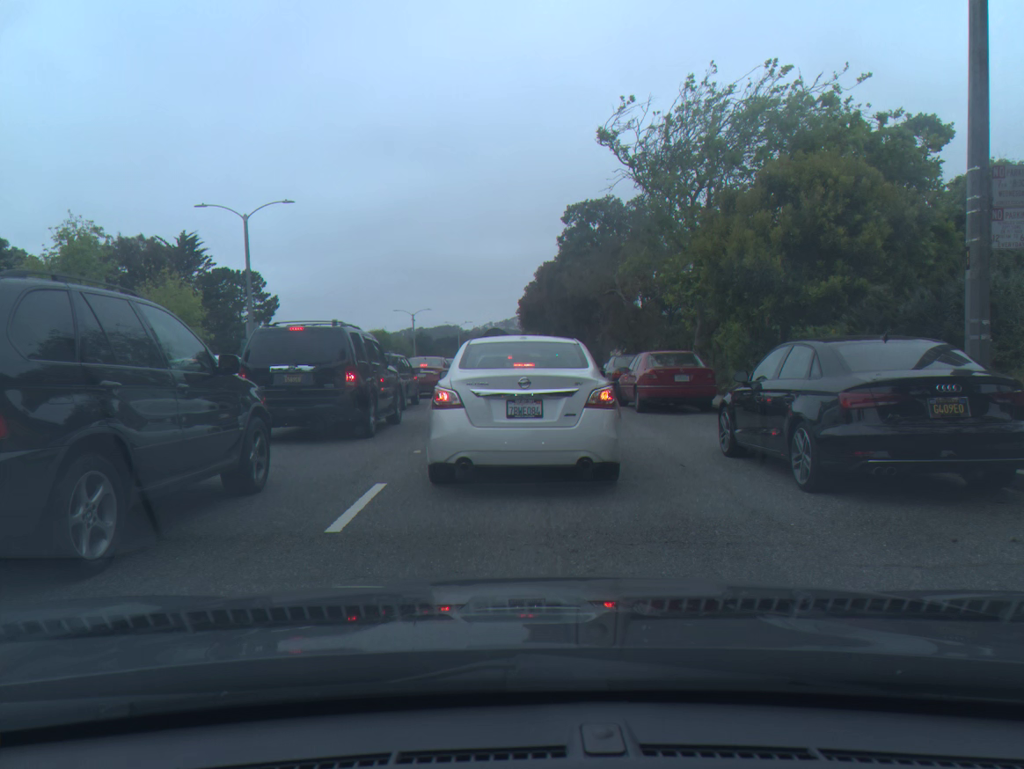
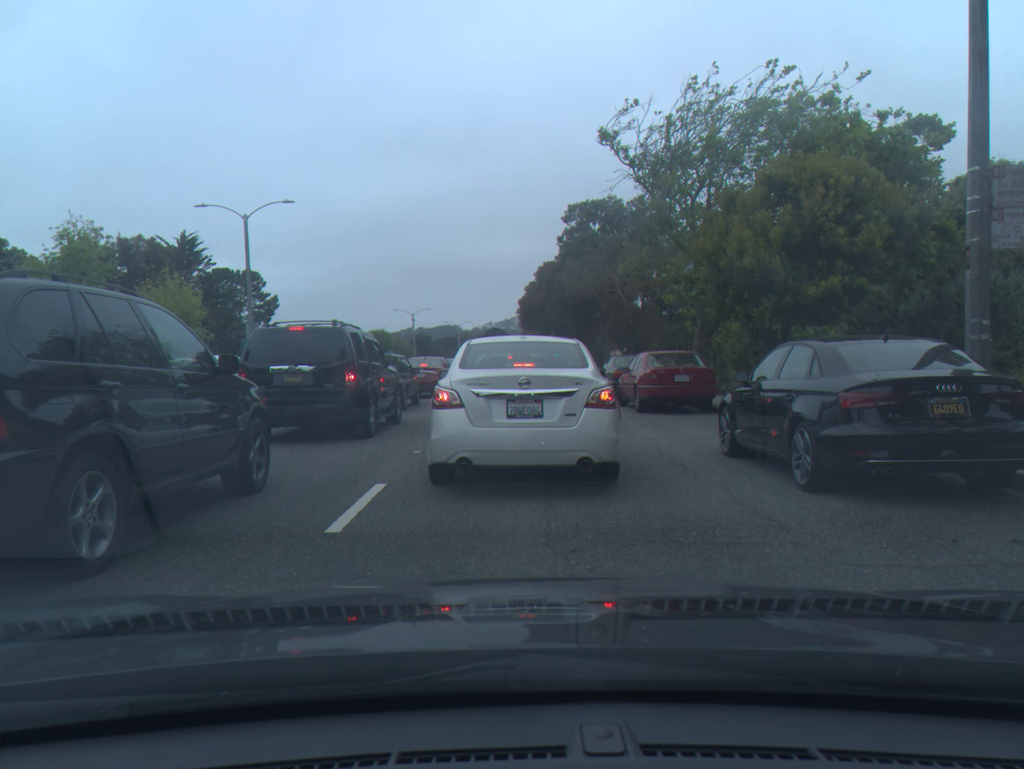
(0.0, 0.0) m; 0°
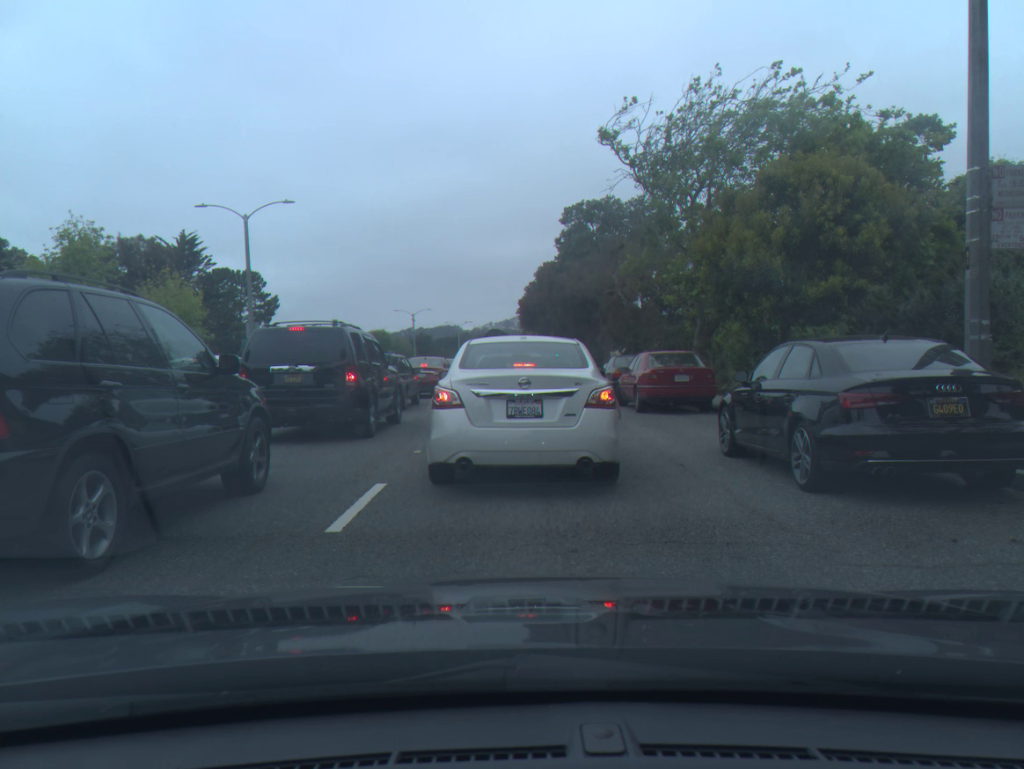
(0.0, 0.0) m; 0°
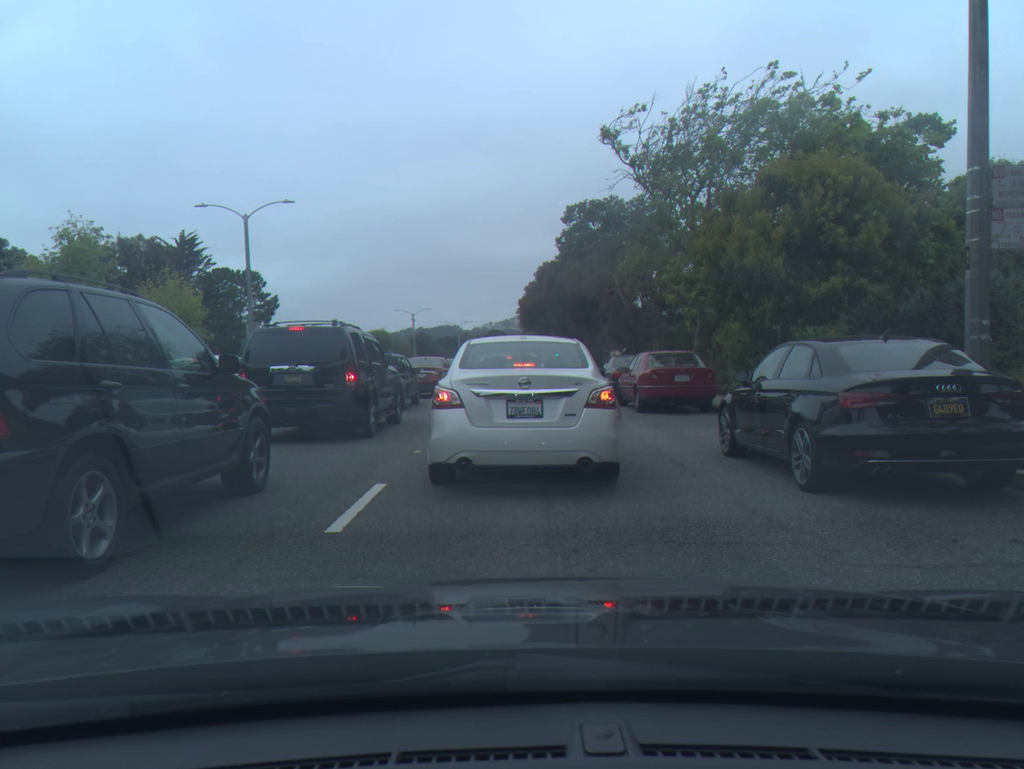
(0.0, 0.0) m; 0°
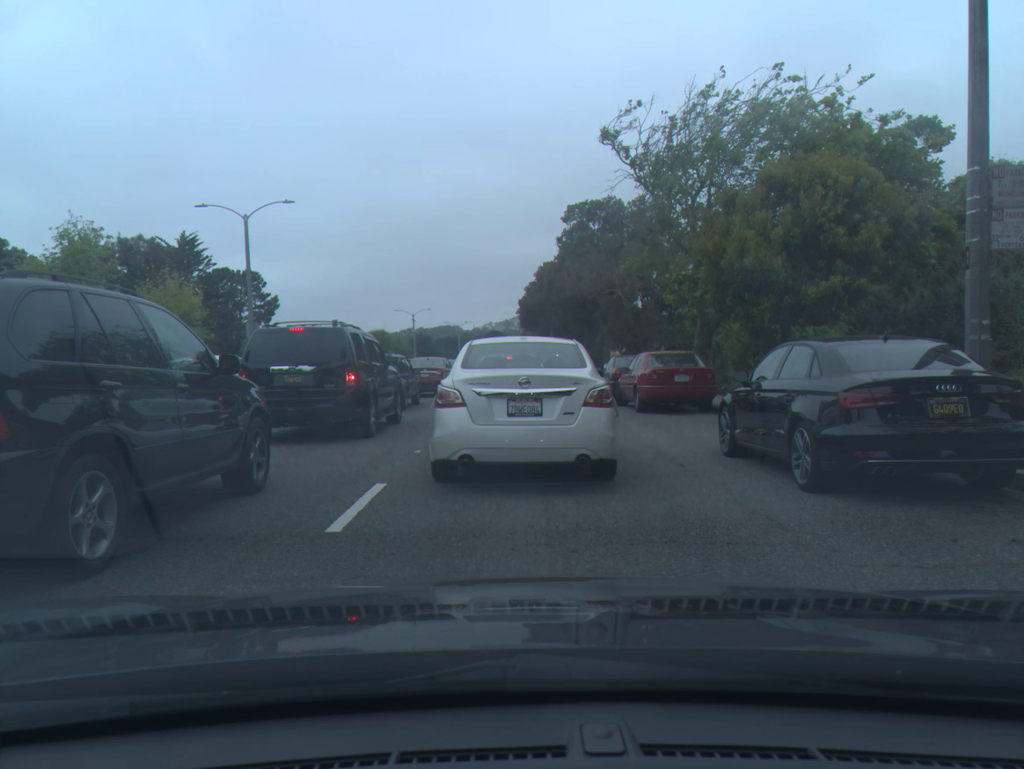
(0.0, 0.0) m; 0°
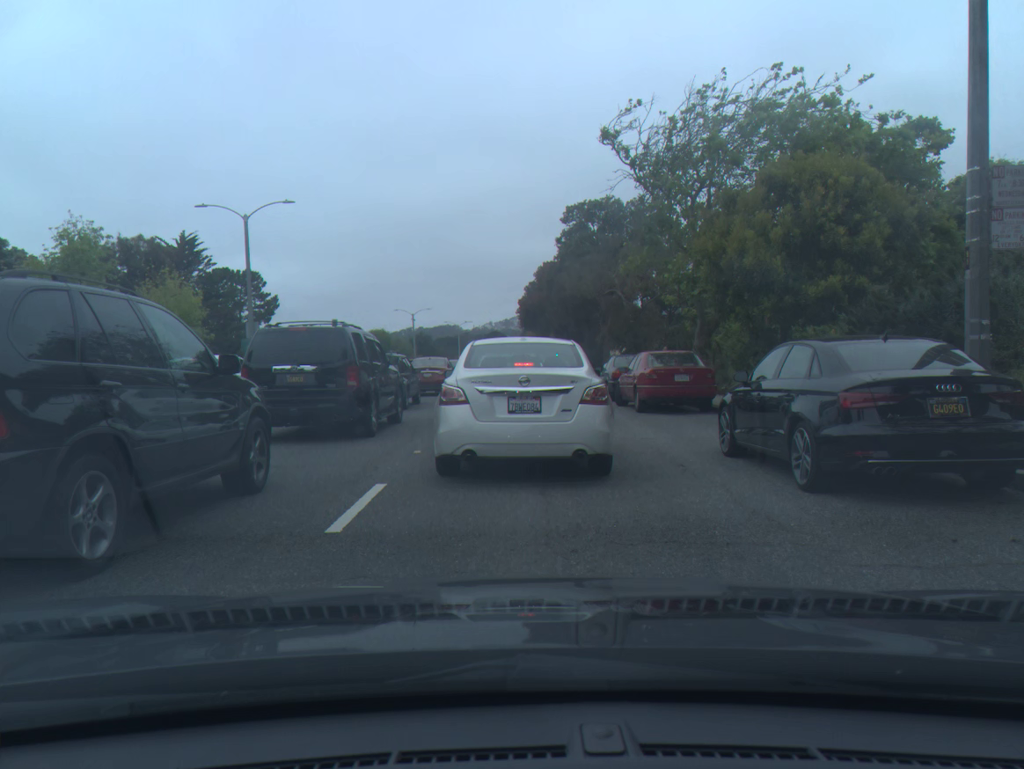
(0.0, 0.0) m; 0°
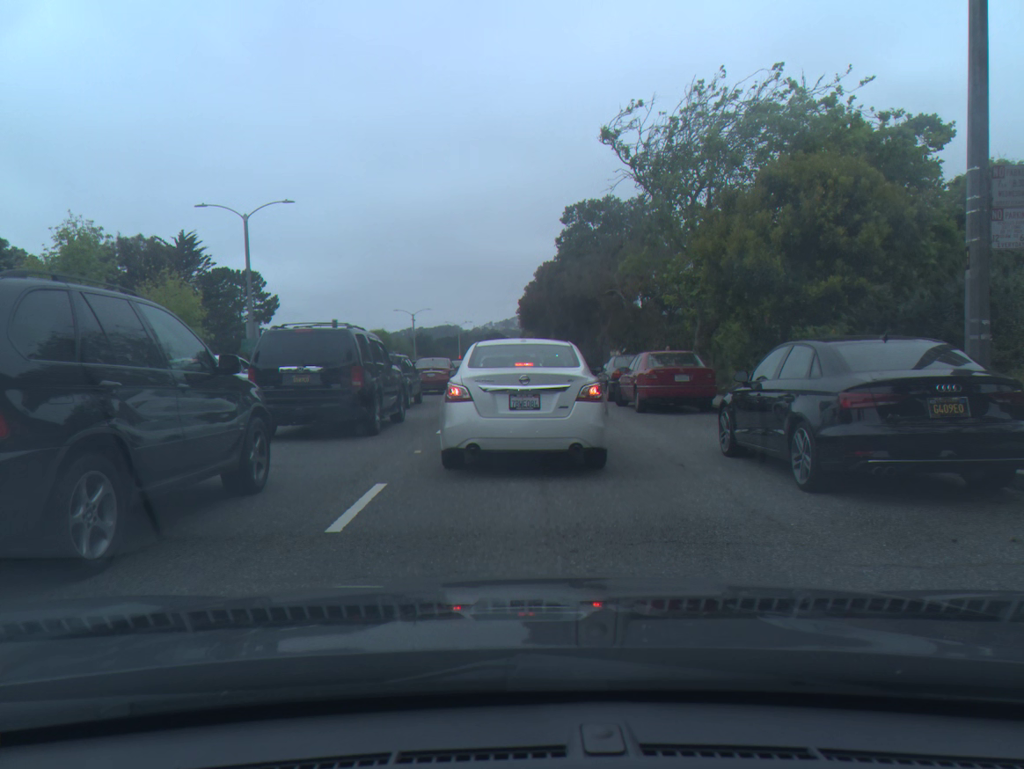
(0.0, 0.0) m; 0°
